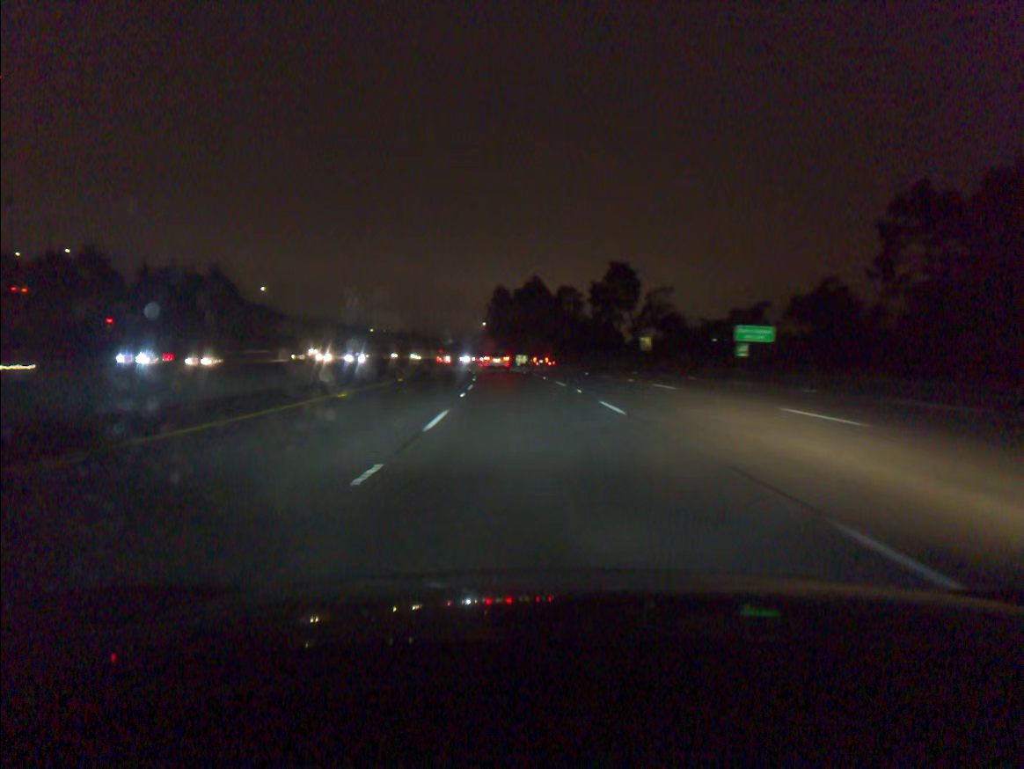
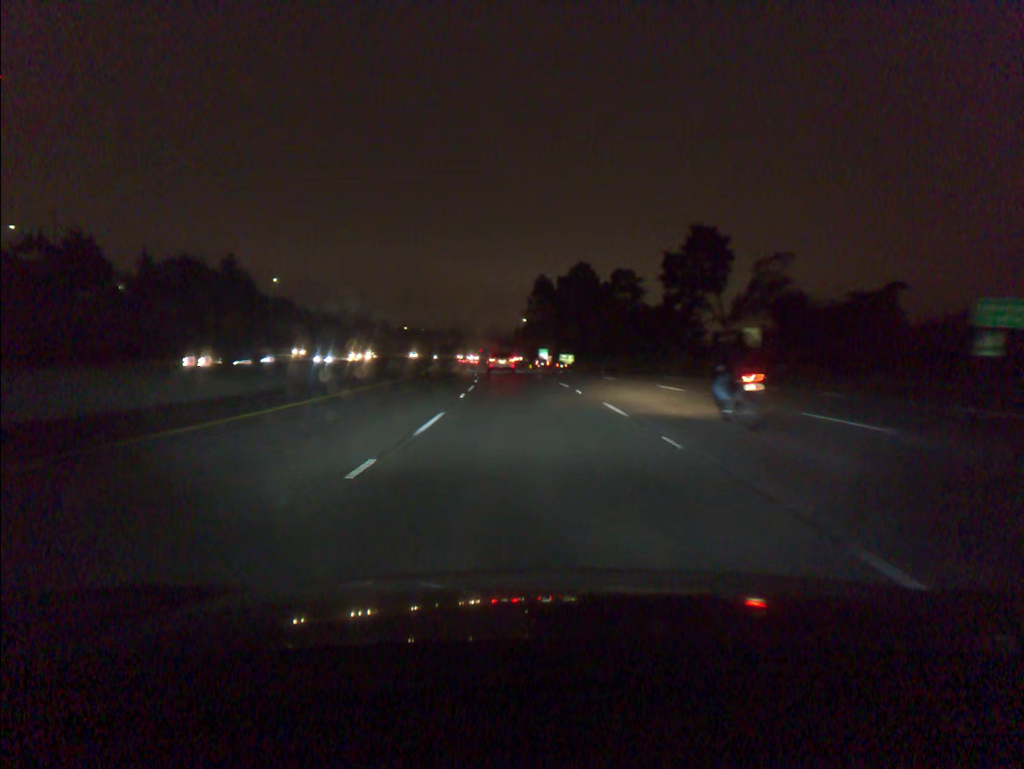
(-0.8, +30.0) m; -3°
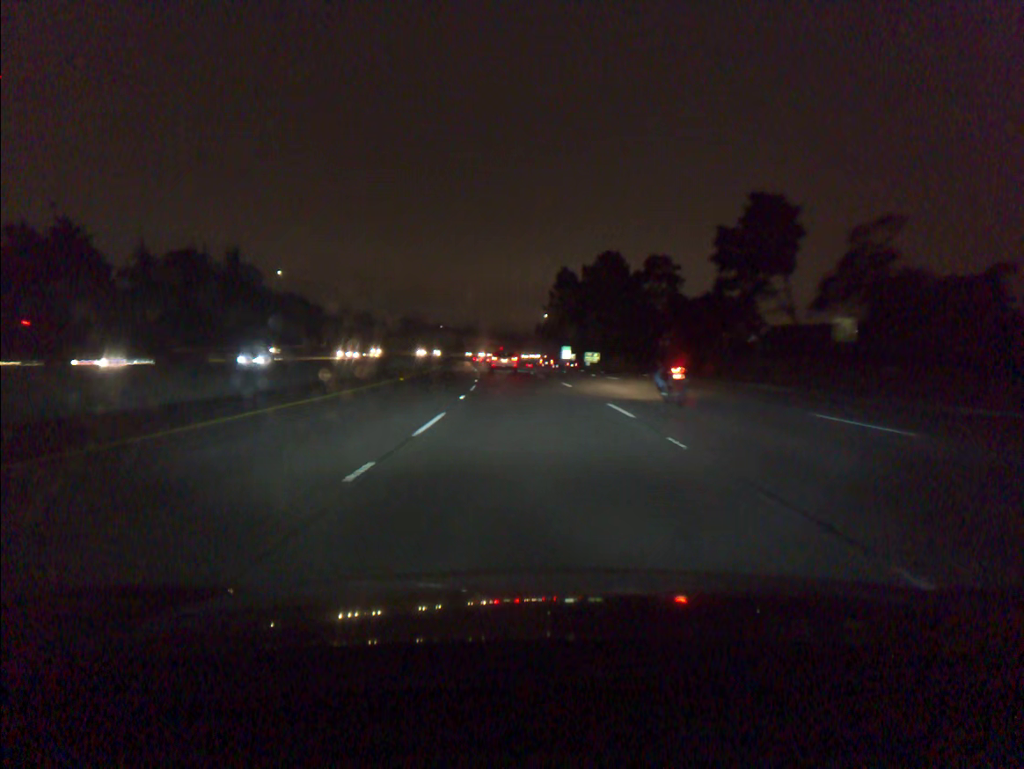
(-0.2, +15.0) m; -2°
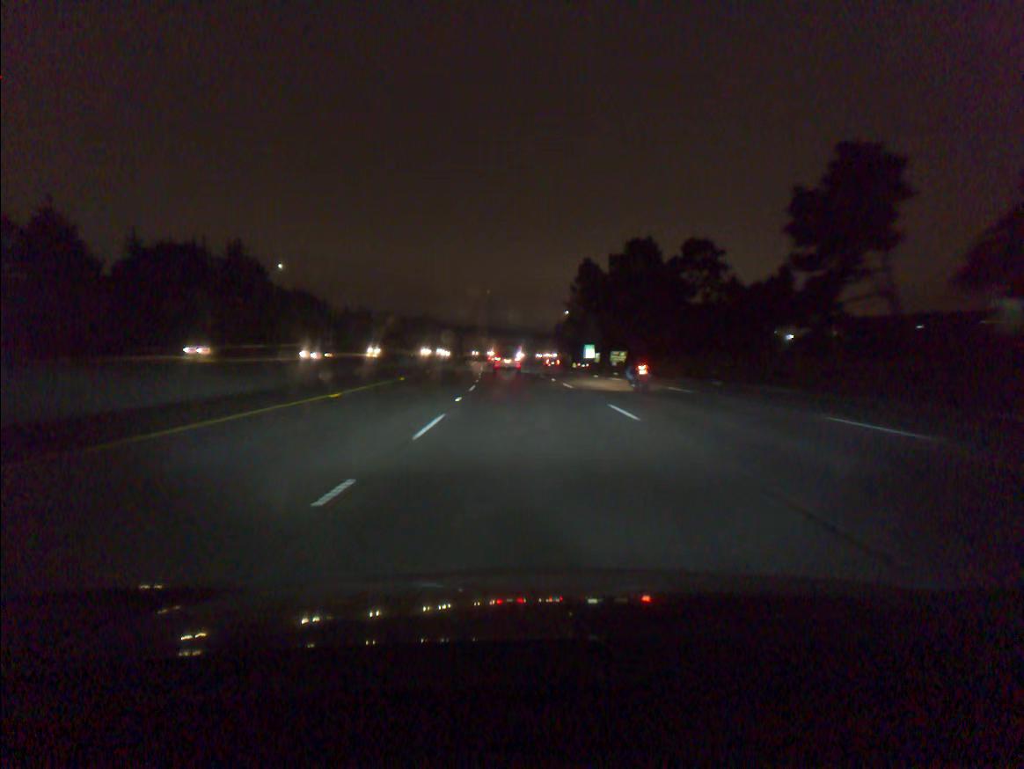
(-0.2, +15.0) m; -1°
